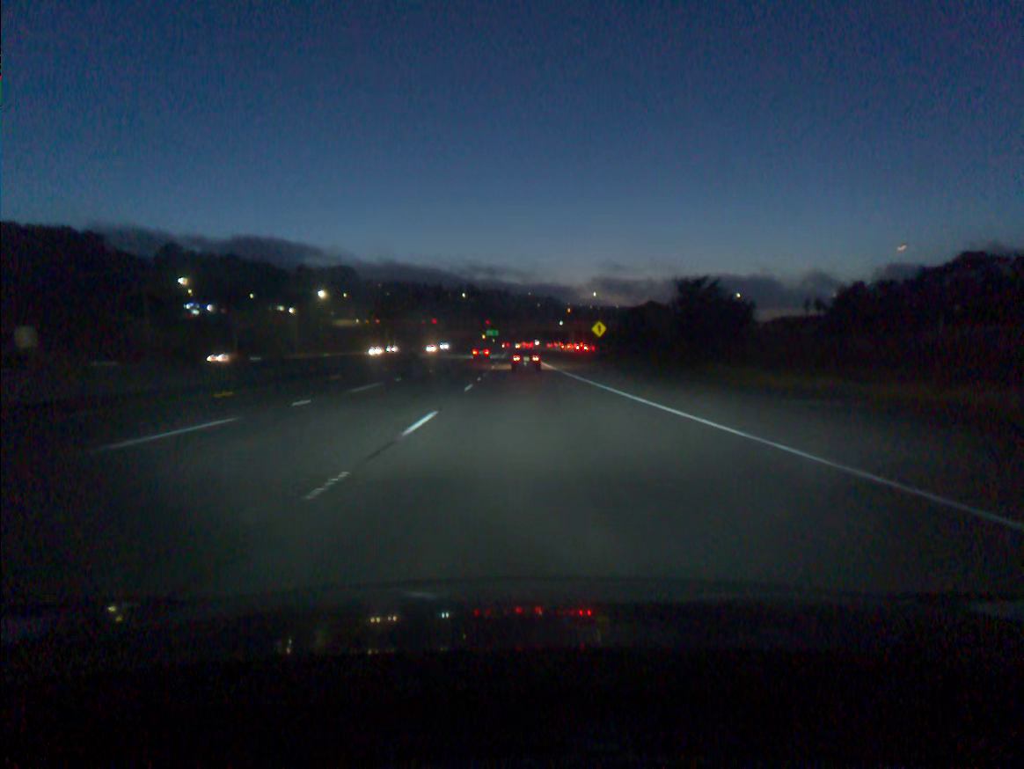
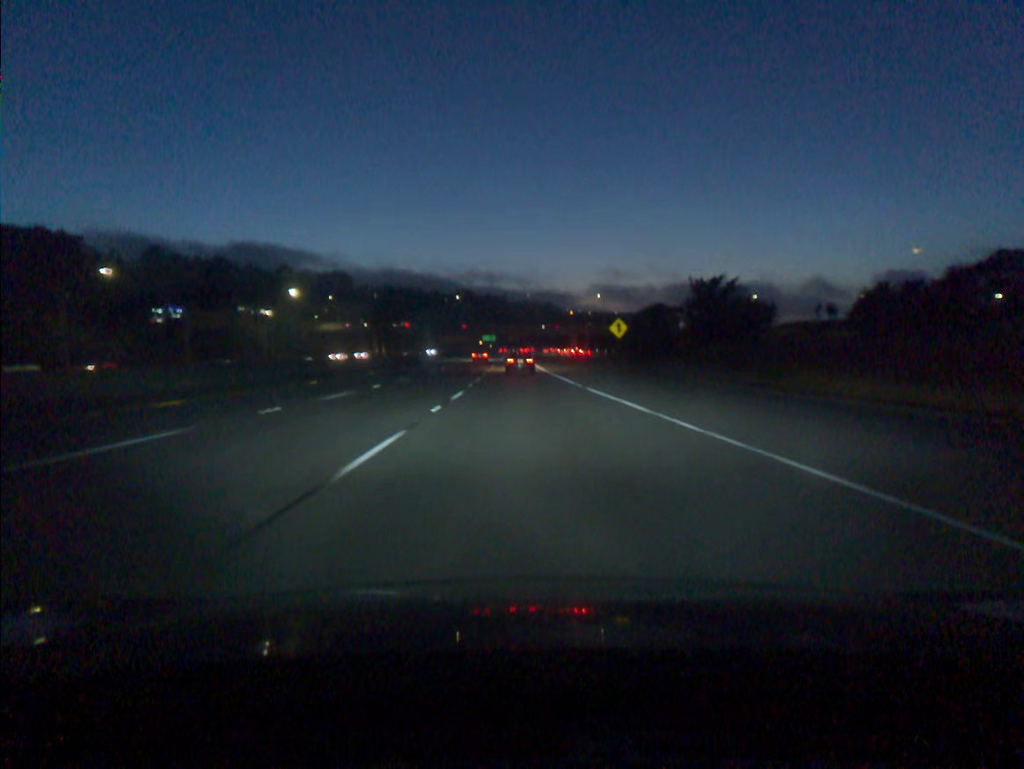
(0.0, +18.1) m; 0°
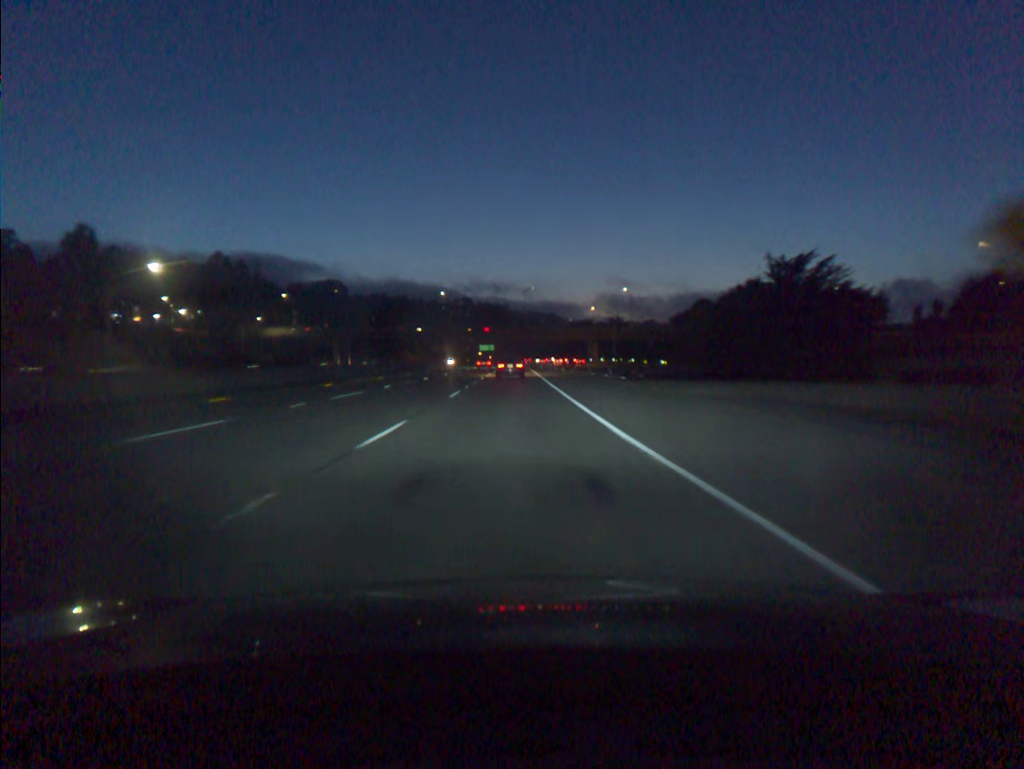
(+0.1, +54.0) m; 0°
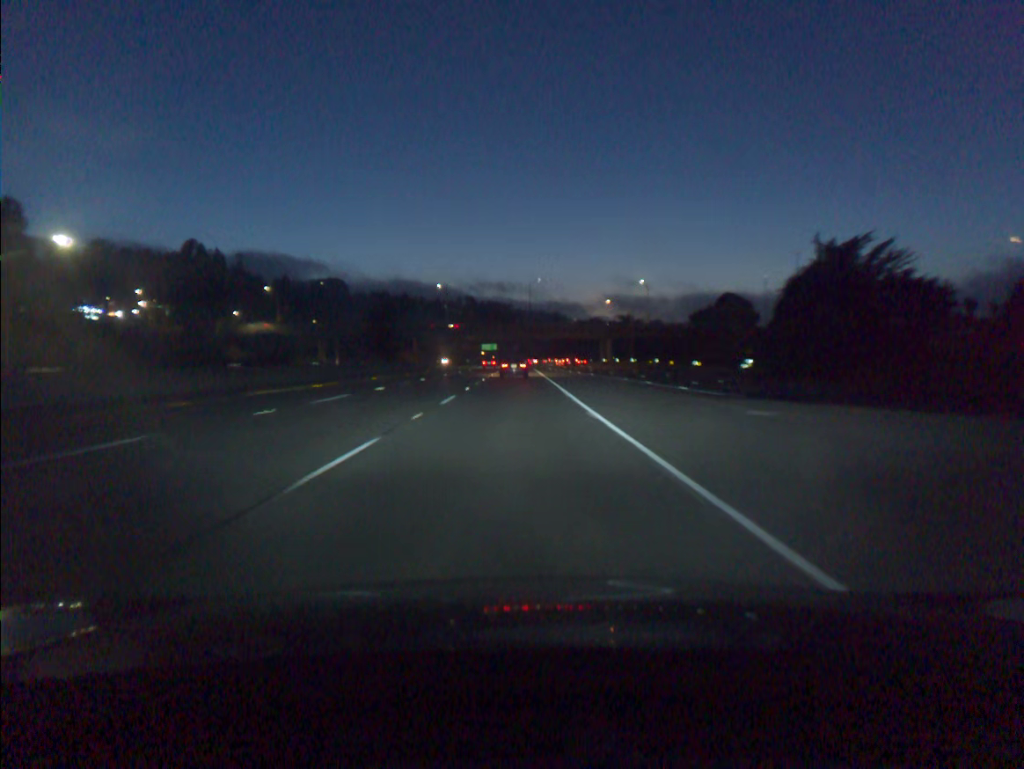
(0.0, +17.8) m; 0°
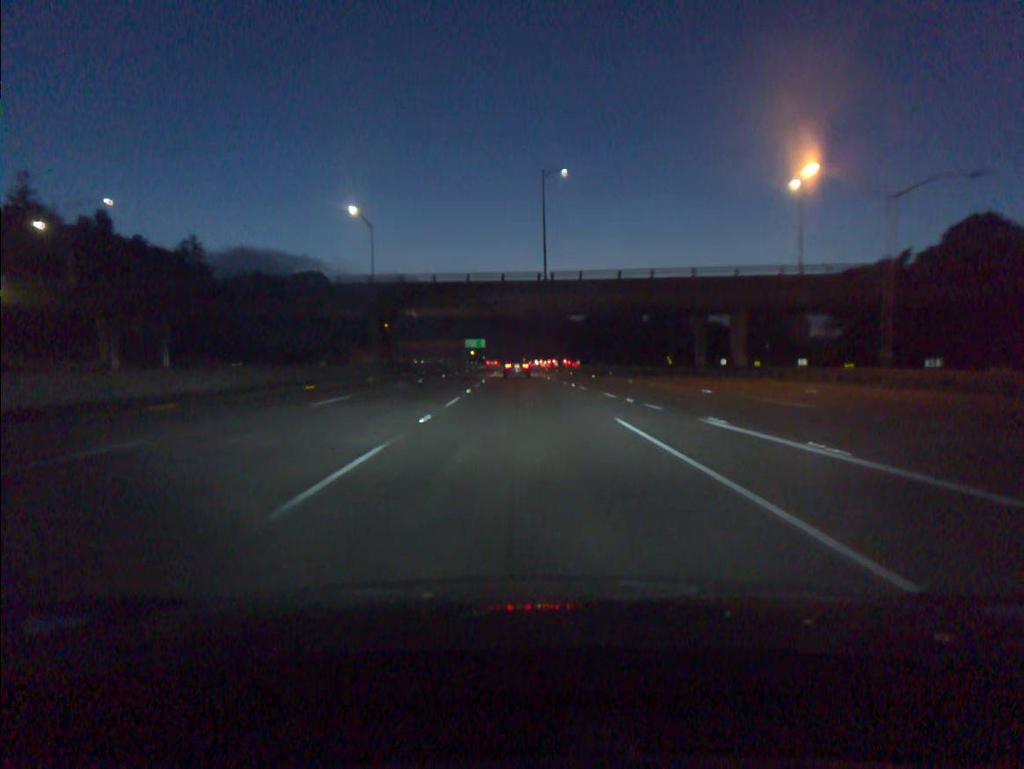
(-0.2, +88.0) m; 0°
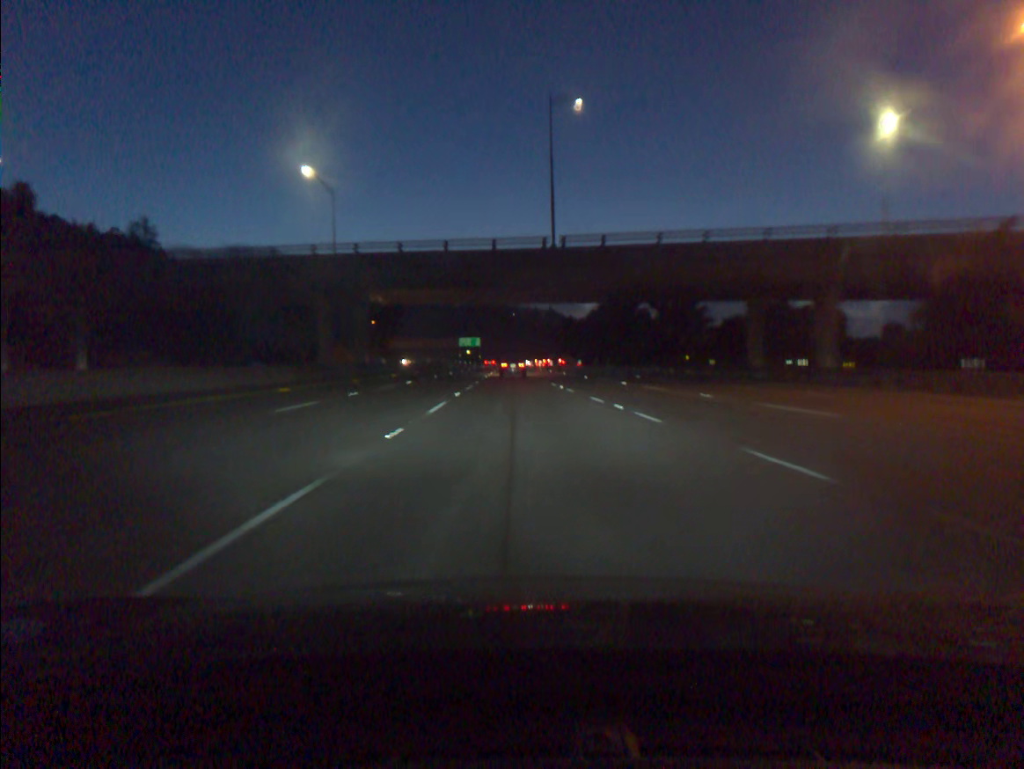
(0.0, +17.5) m; 0°
